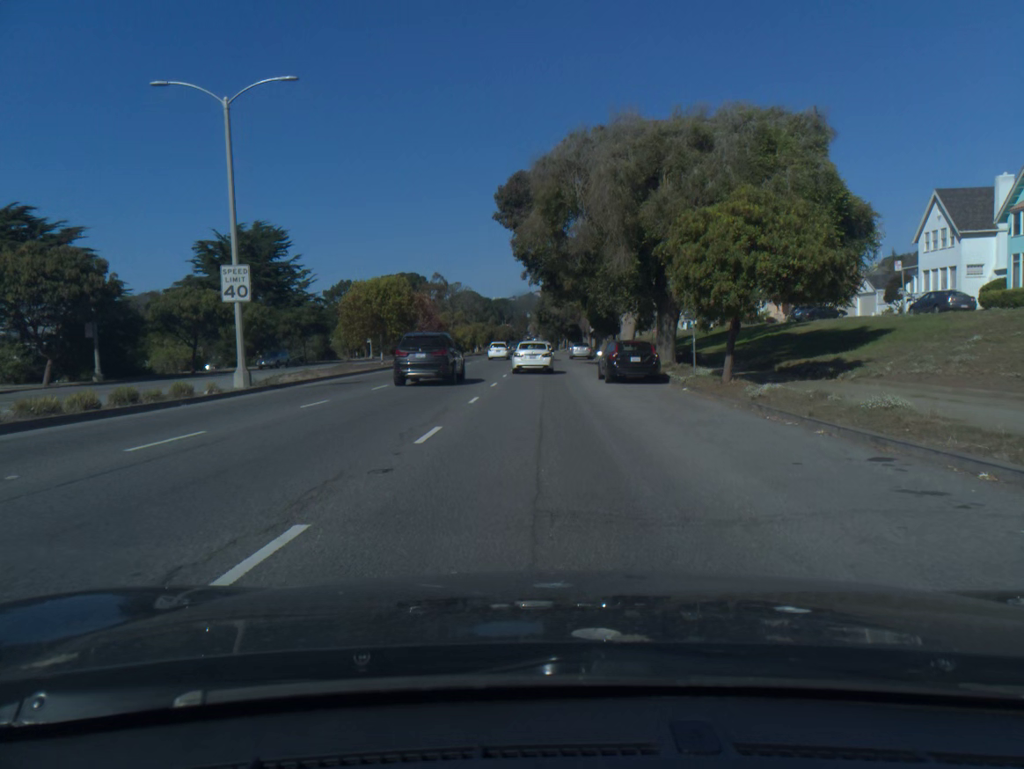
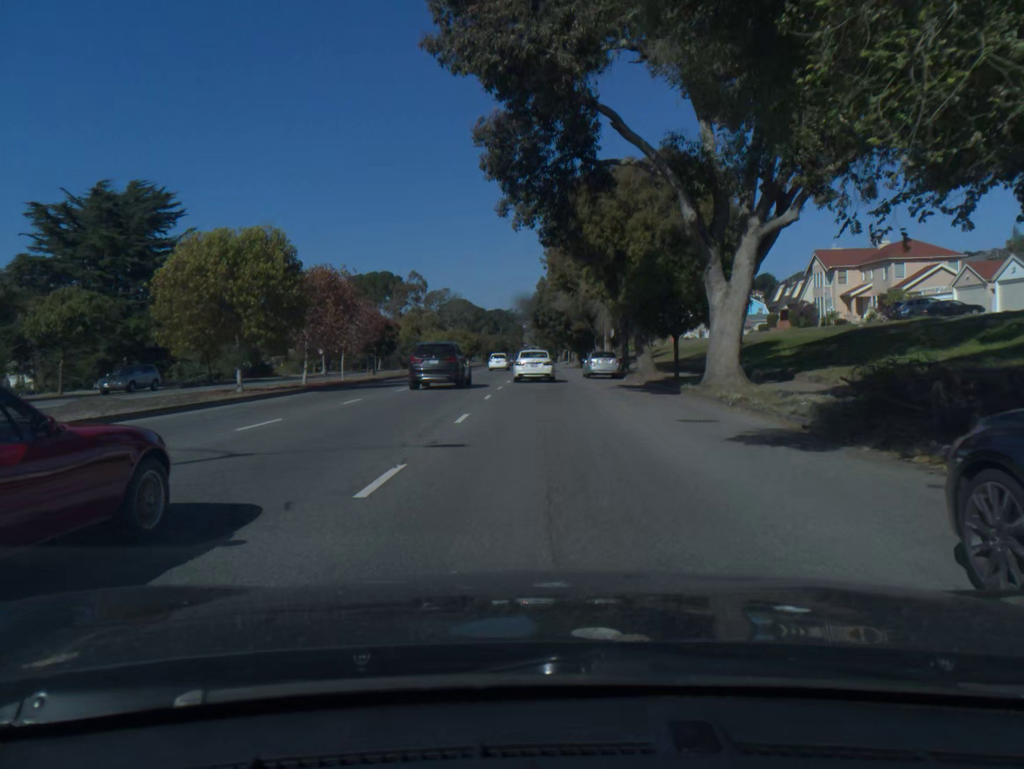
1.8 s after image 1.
(0.0, +25.6) m; 0°
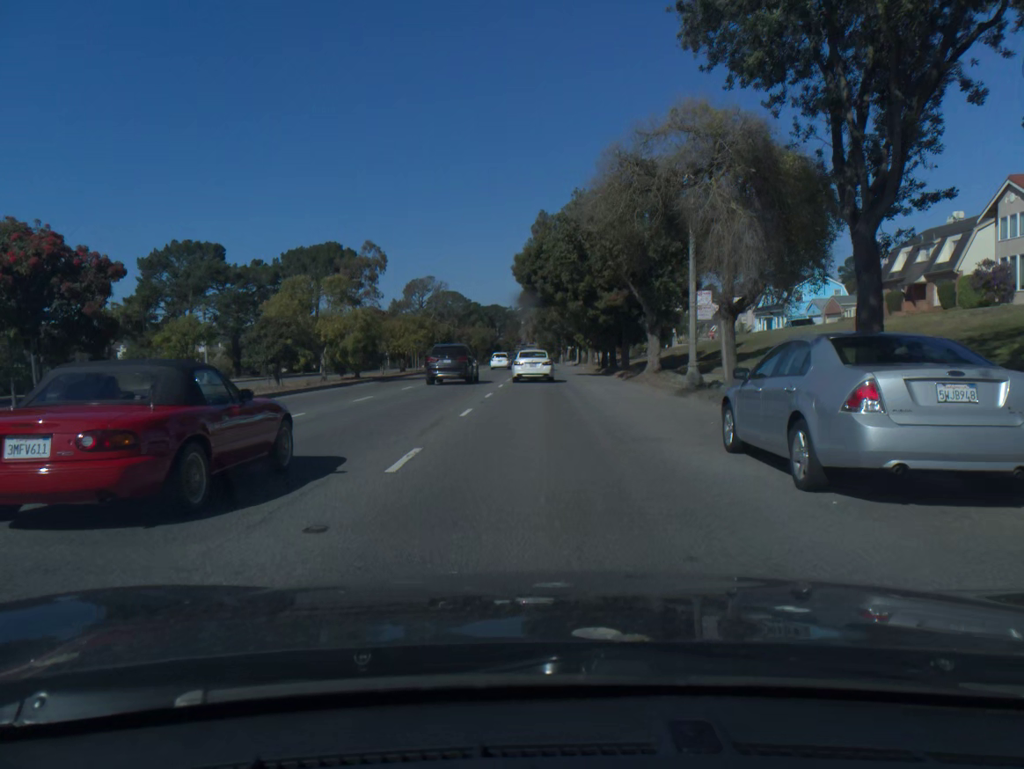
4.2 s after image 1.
(-0.1, +34.6) m; 0°
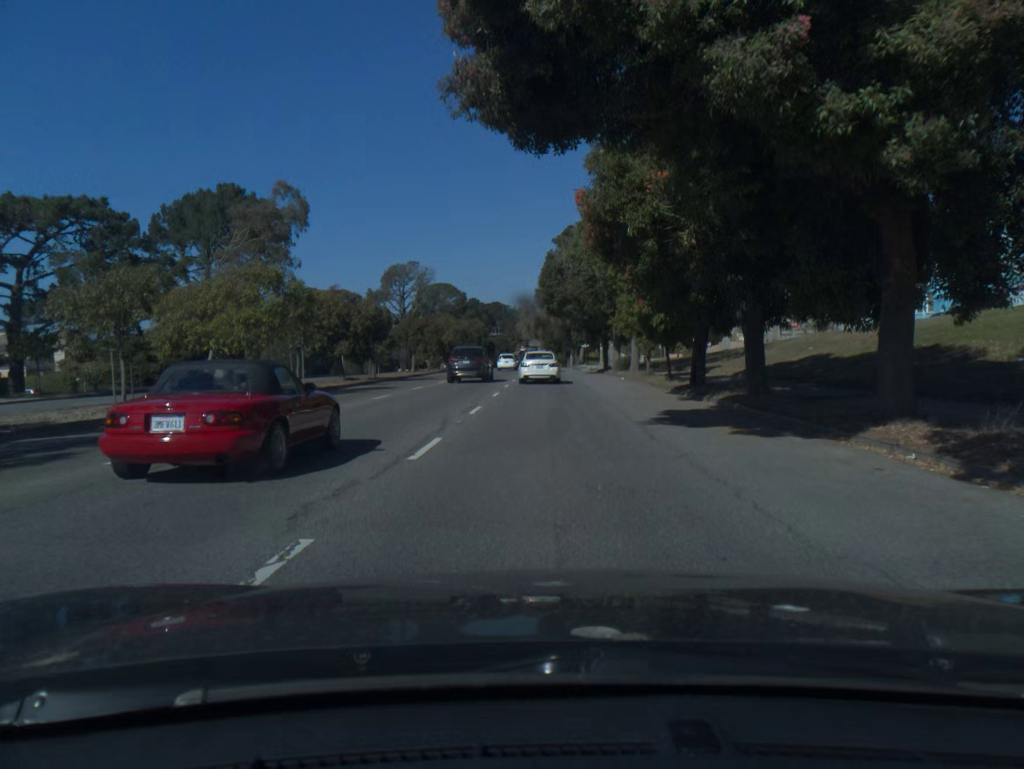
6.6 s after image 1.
(0.0, +34.9) m; 0°
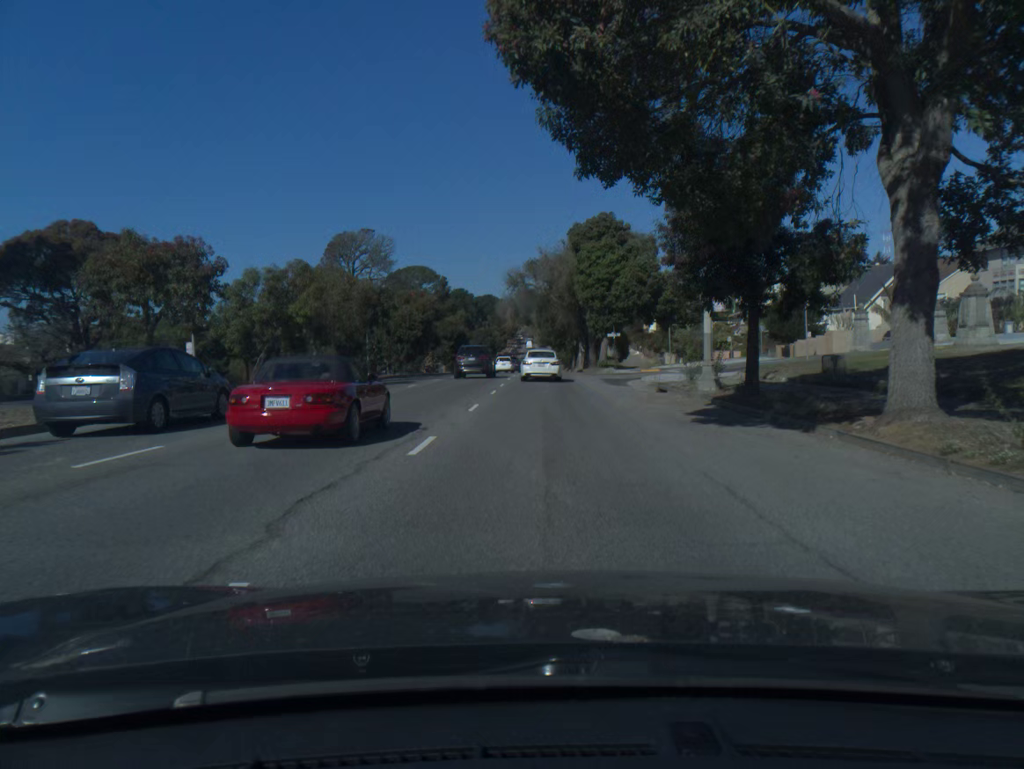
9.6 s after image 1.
(+0.2, +44.4) m; 0°
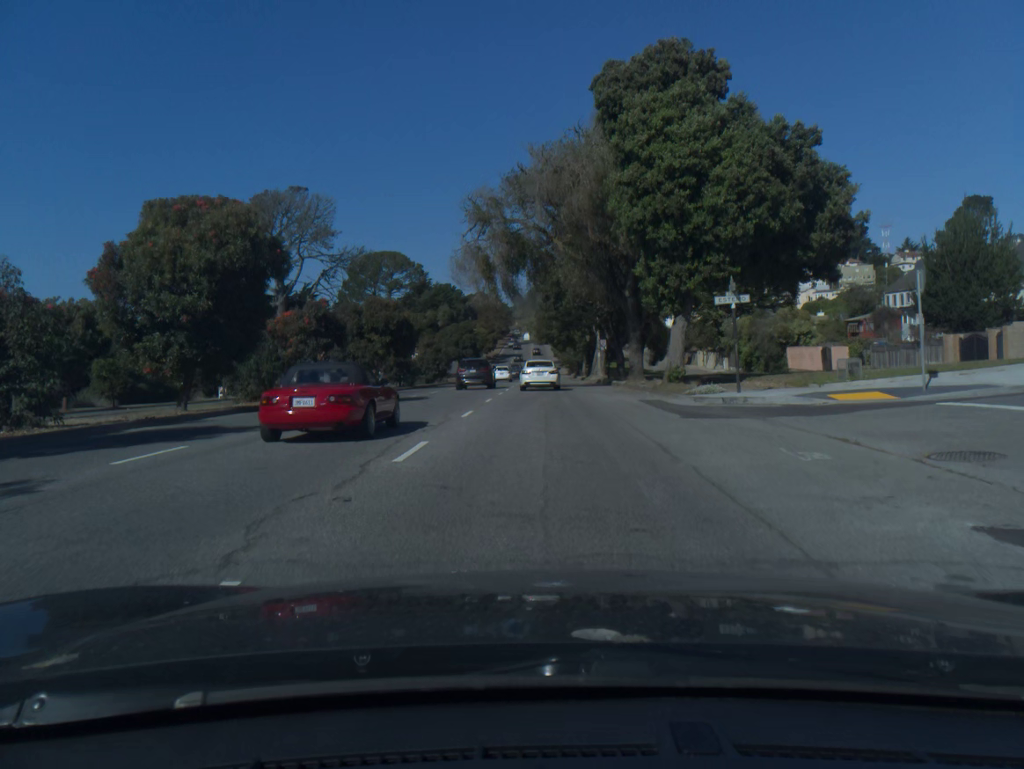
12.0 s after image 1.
(+0.1, +36.0) m; 0°
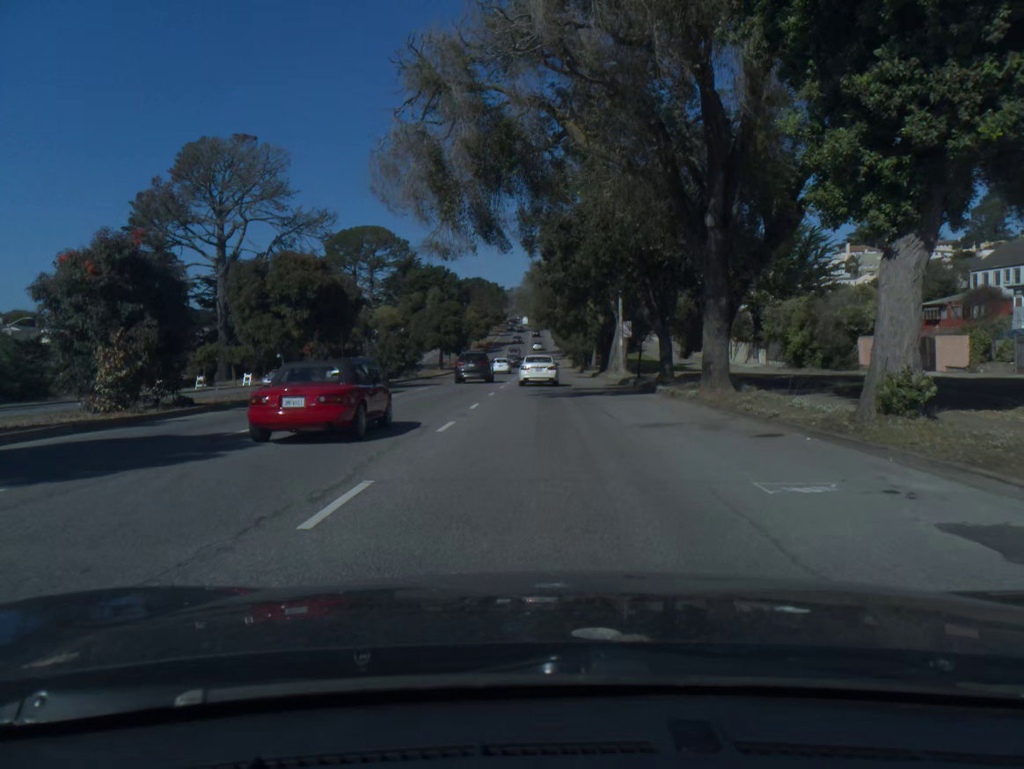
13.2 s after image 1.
(0.0, +18.2) m; 0°
